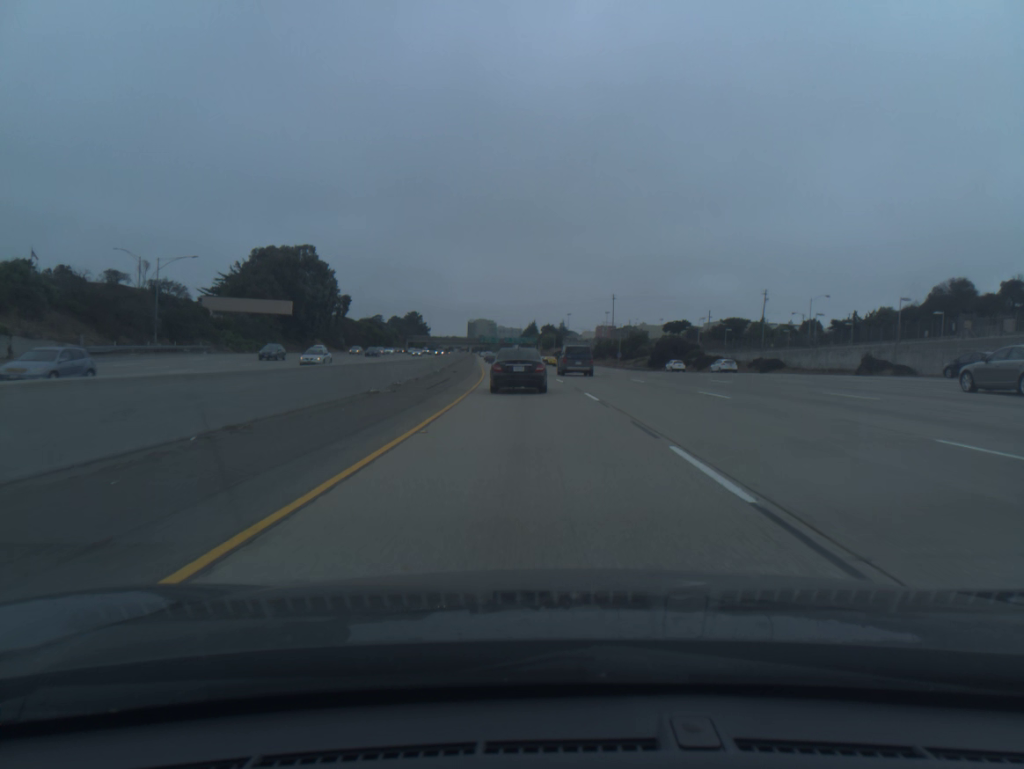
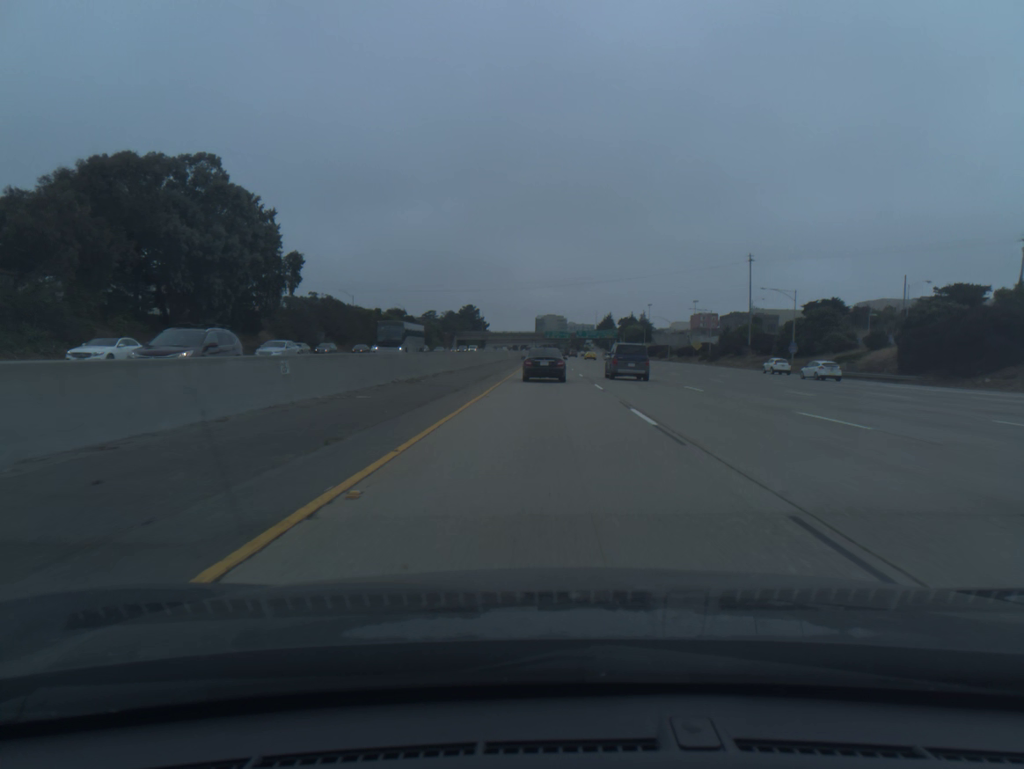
(-4.3, +78.5) m; -5°
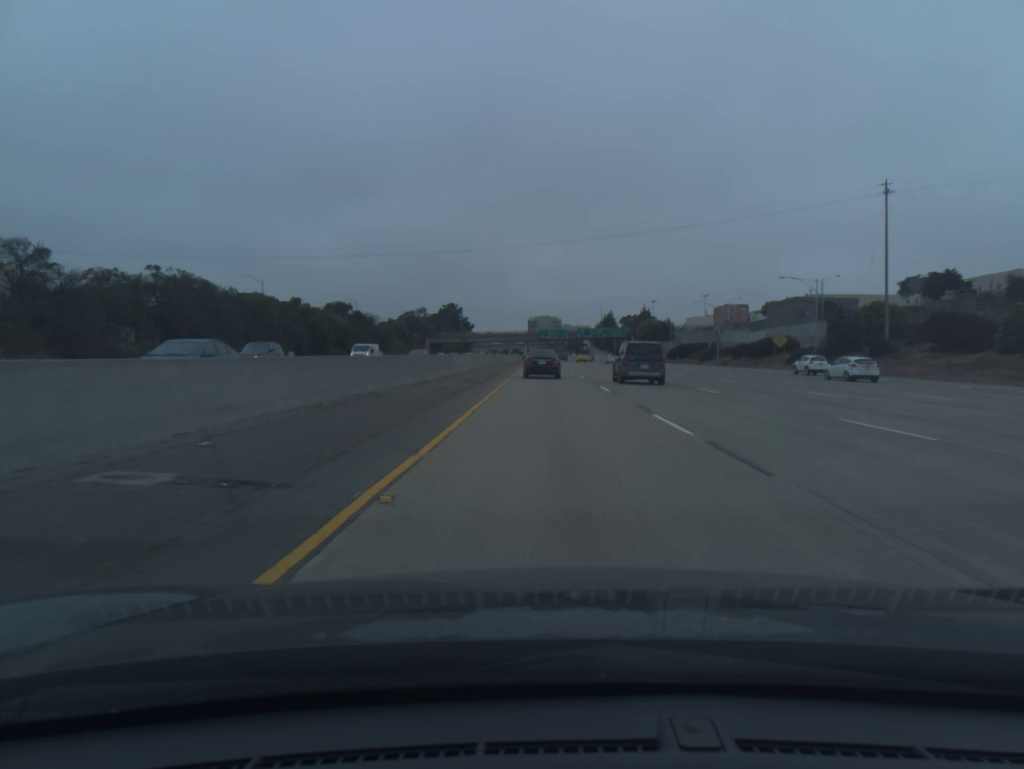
(0.0, +58.6) m; 0°
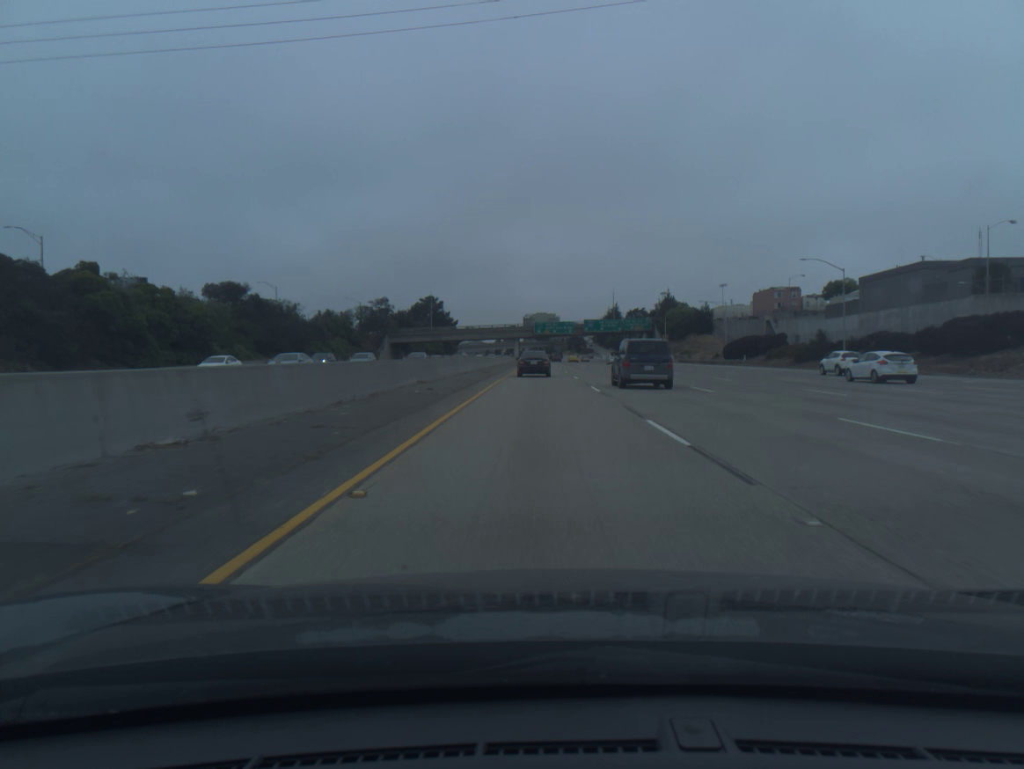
(+0.3, +58.1) m; 0°
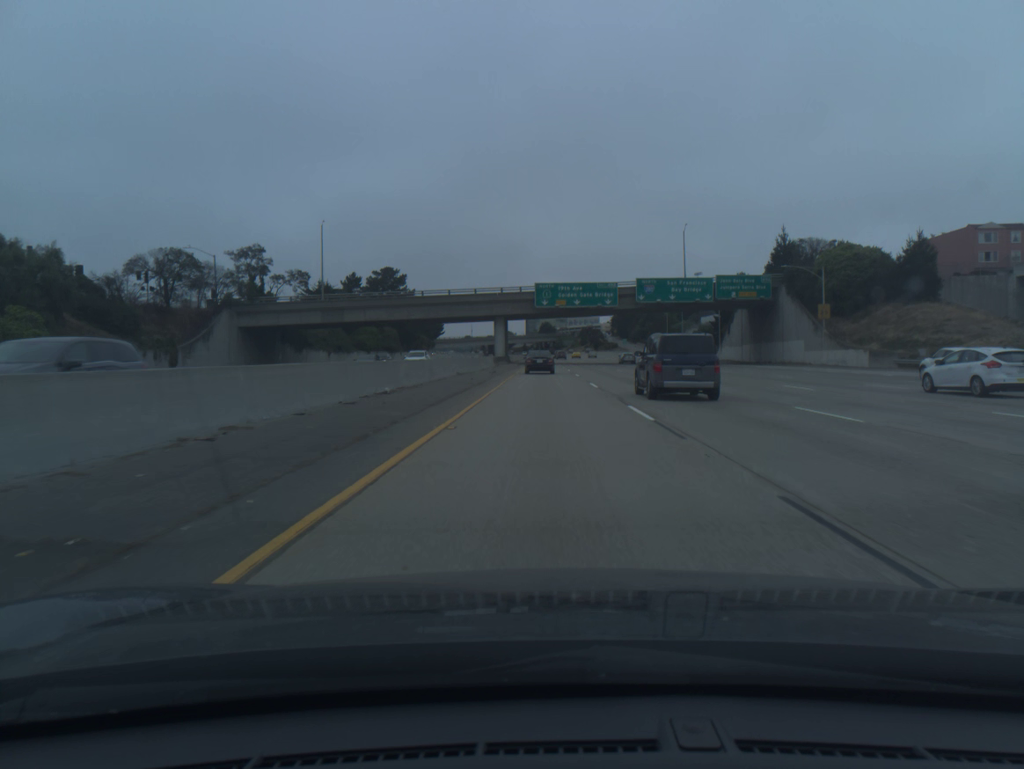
(-0.5, +96.1) m; 0°
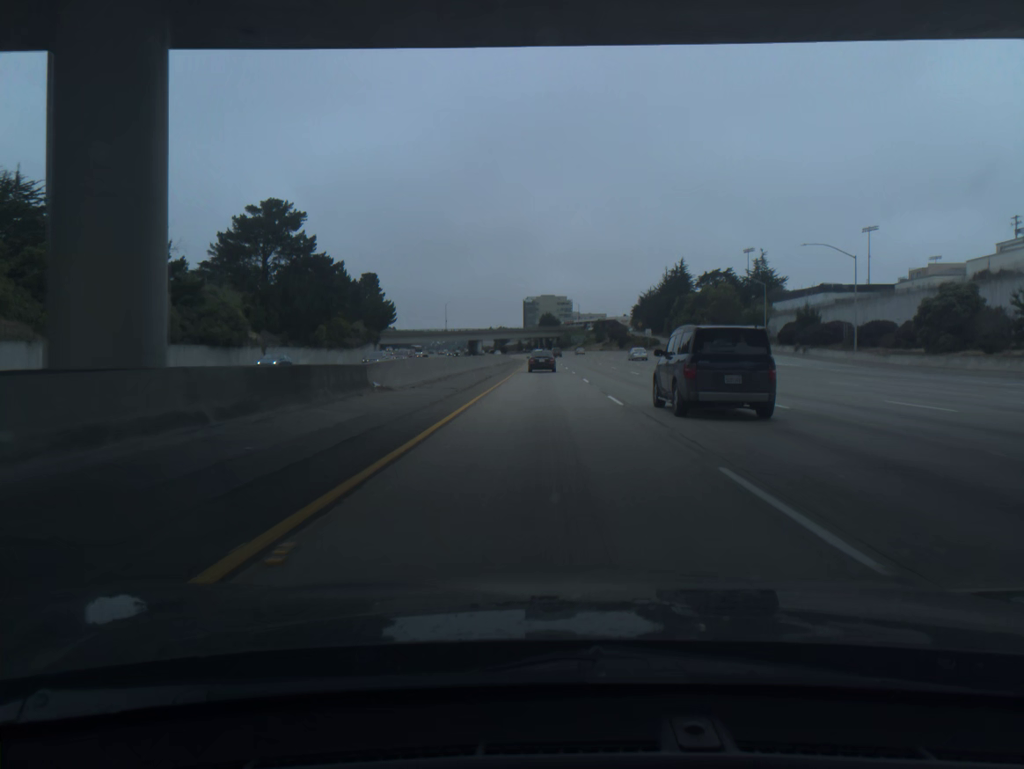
(+0.2, +95.4) m; 0°
